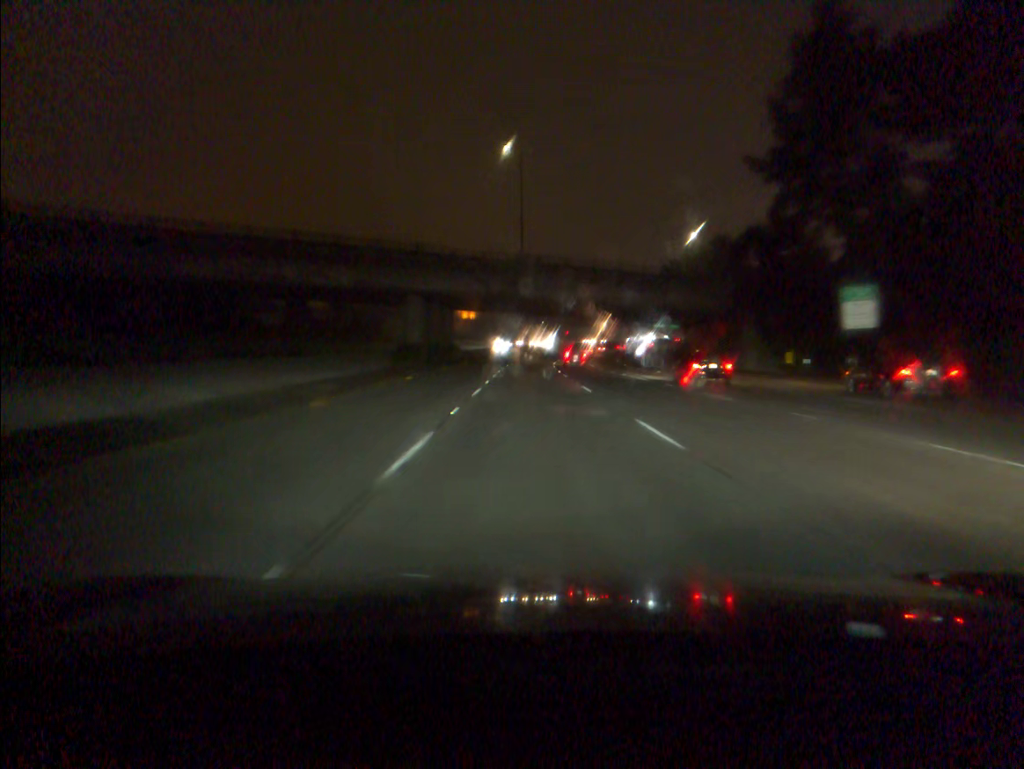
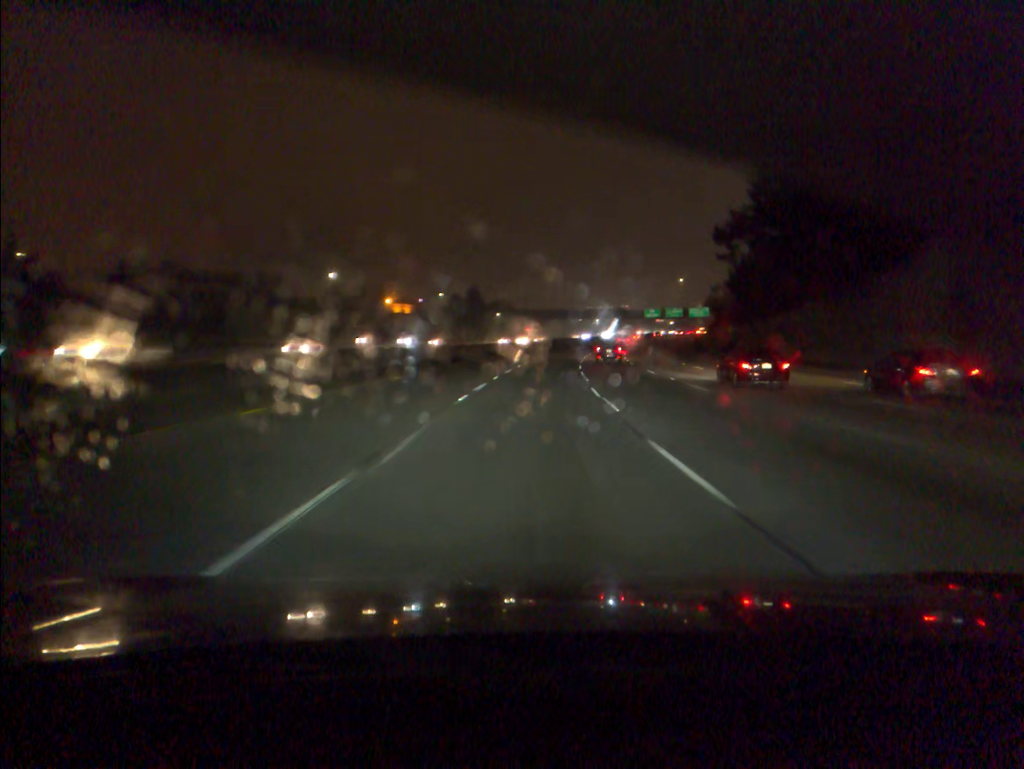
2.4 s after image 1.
(+1.1, +76.8) m; +3°
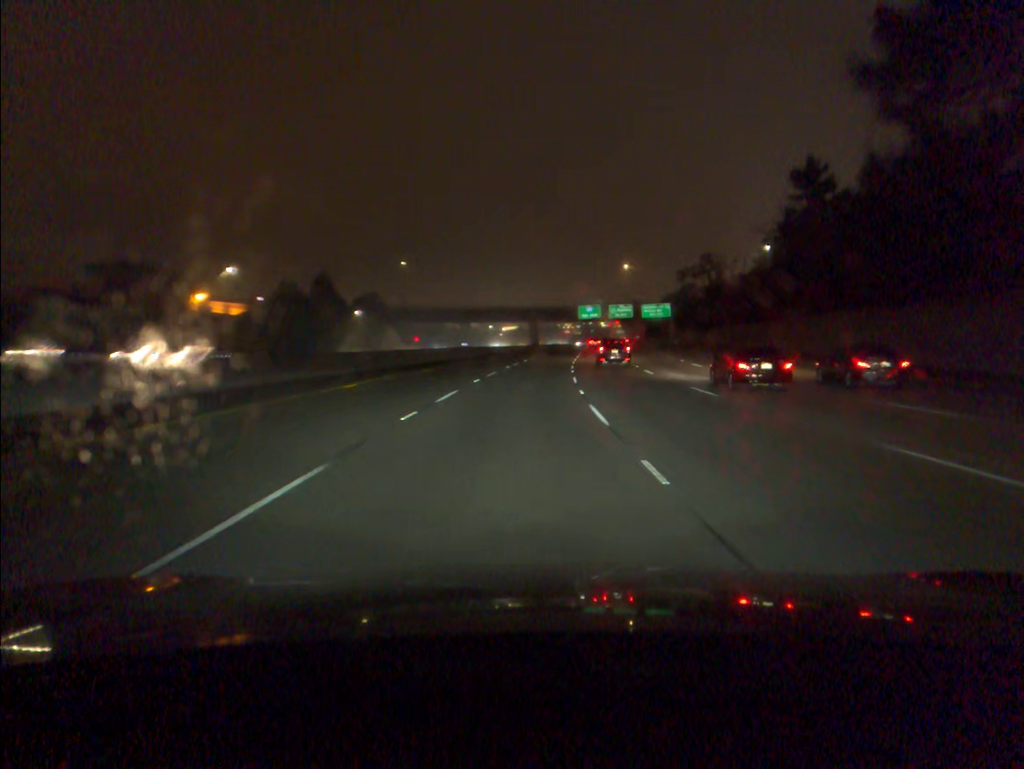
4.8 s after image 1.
(+4.7, +76.5) m; +7°
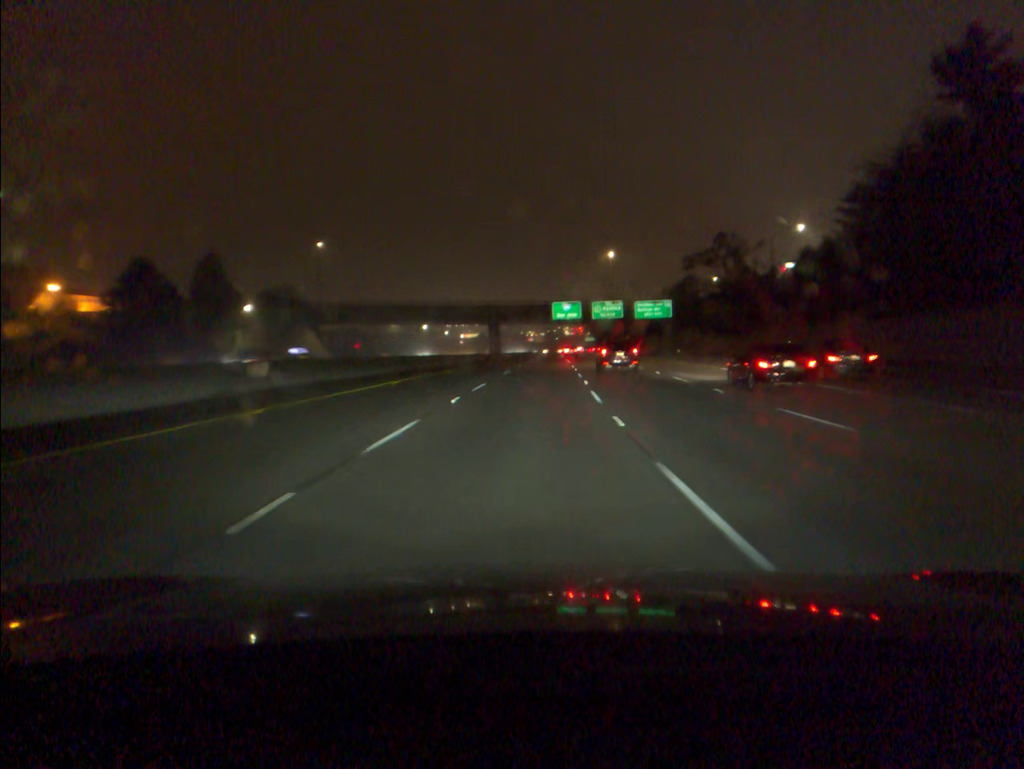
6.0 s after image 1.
(+1.0, +38.3) m; +3°
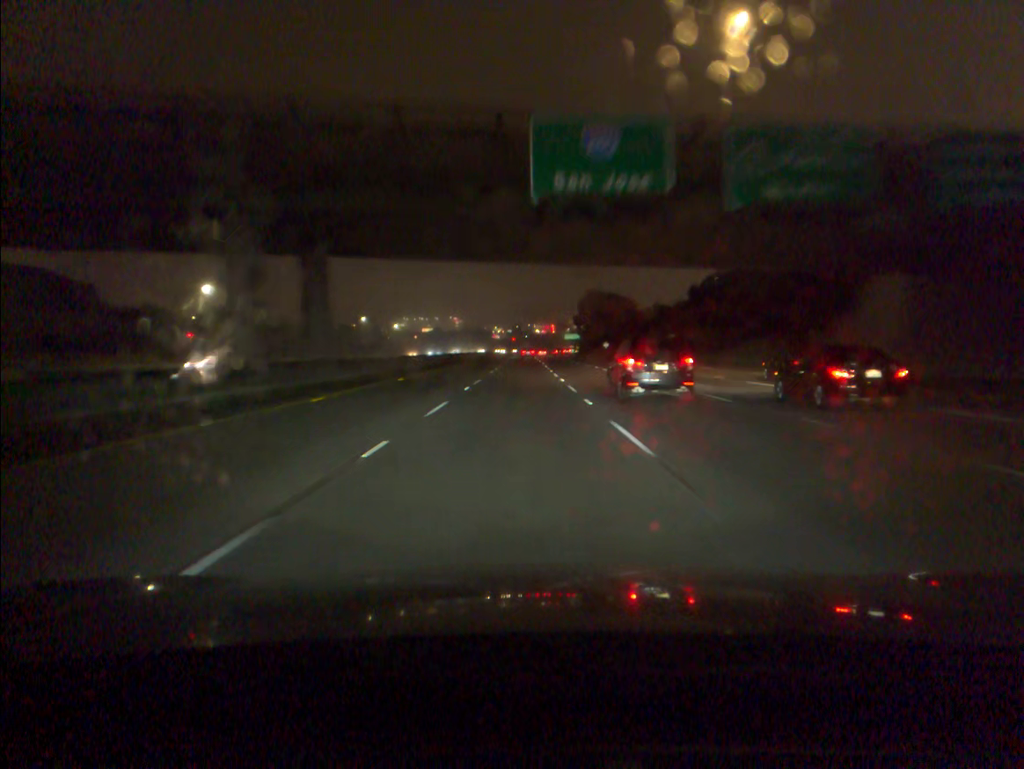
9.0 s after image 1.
(+3.7, +96.5) m; +2°
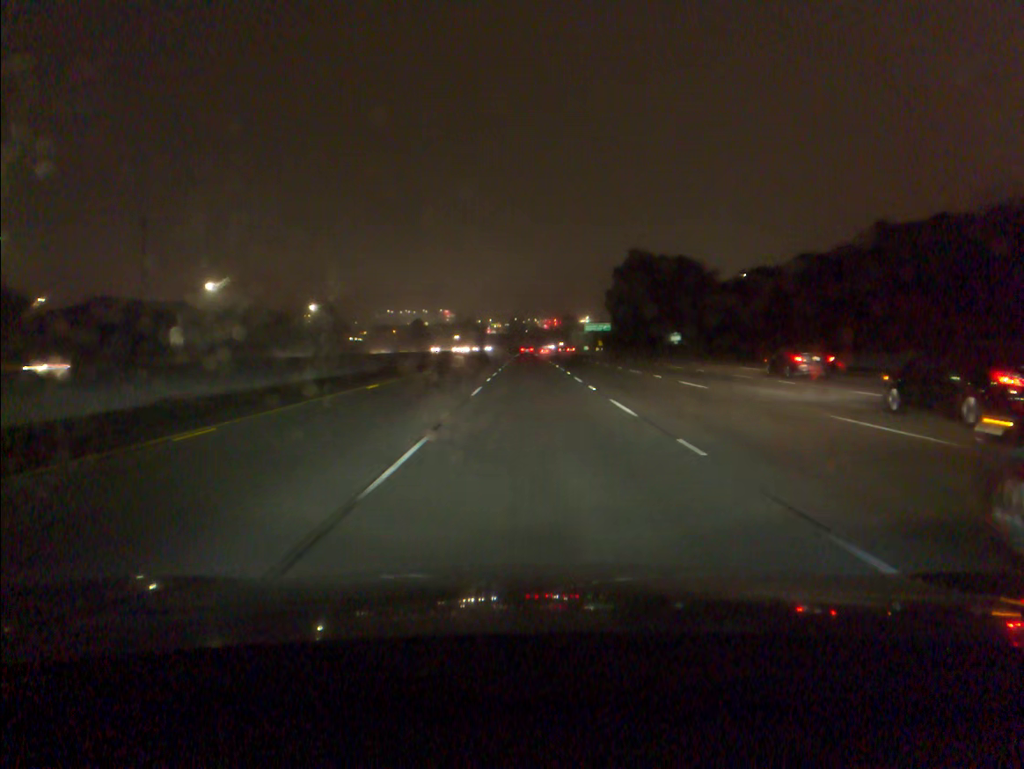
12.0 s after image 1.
(-0.3, +96.9) m; 0°
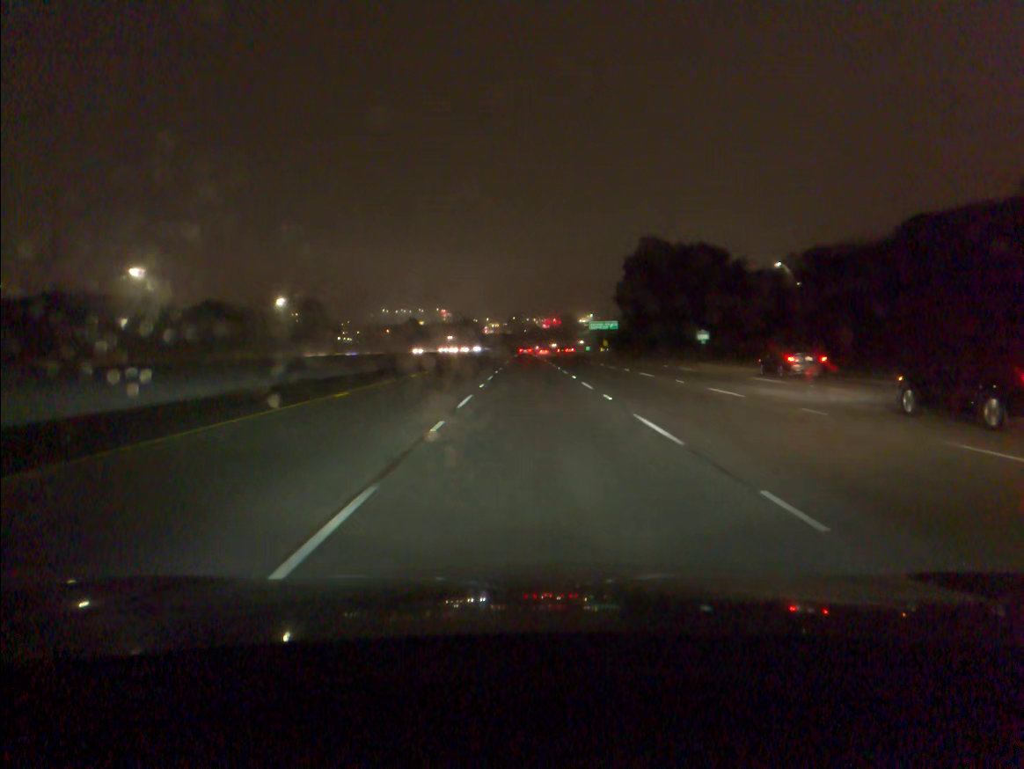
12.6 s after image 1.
(0.0, +19.0) m; 0°
